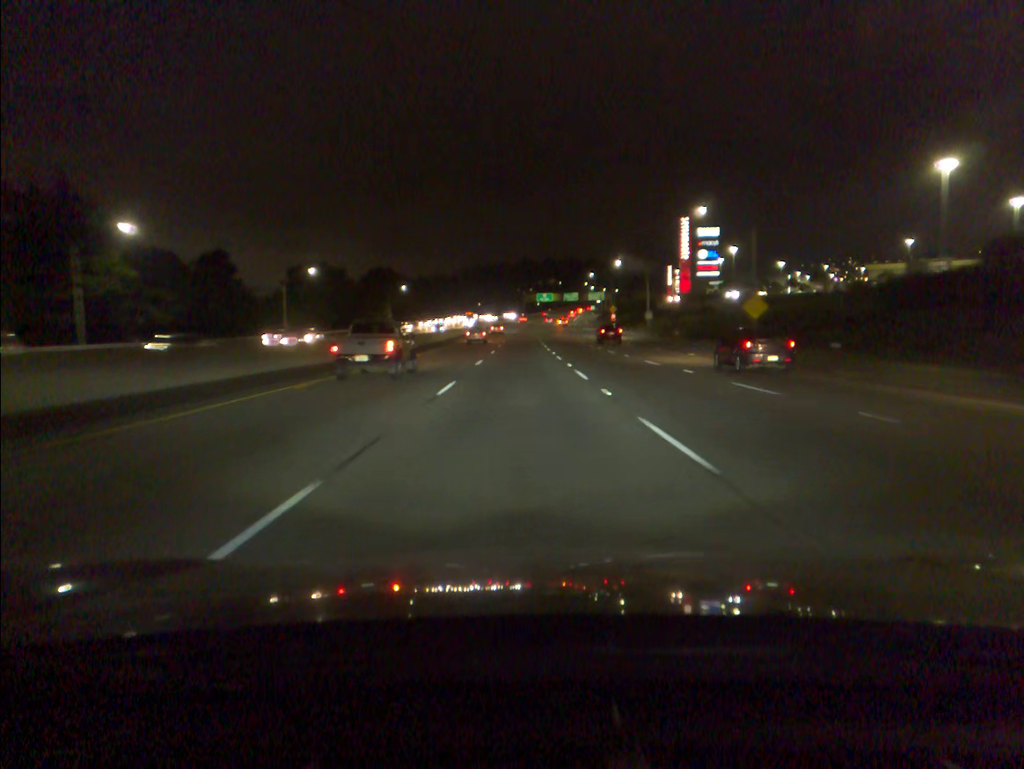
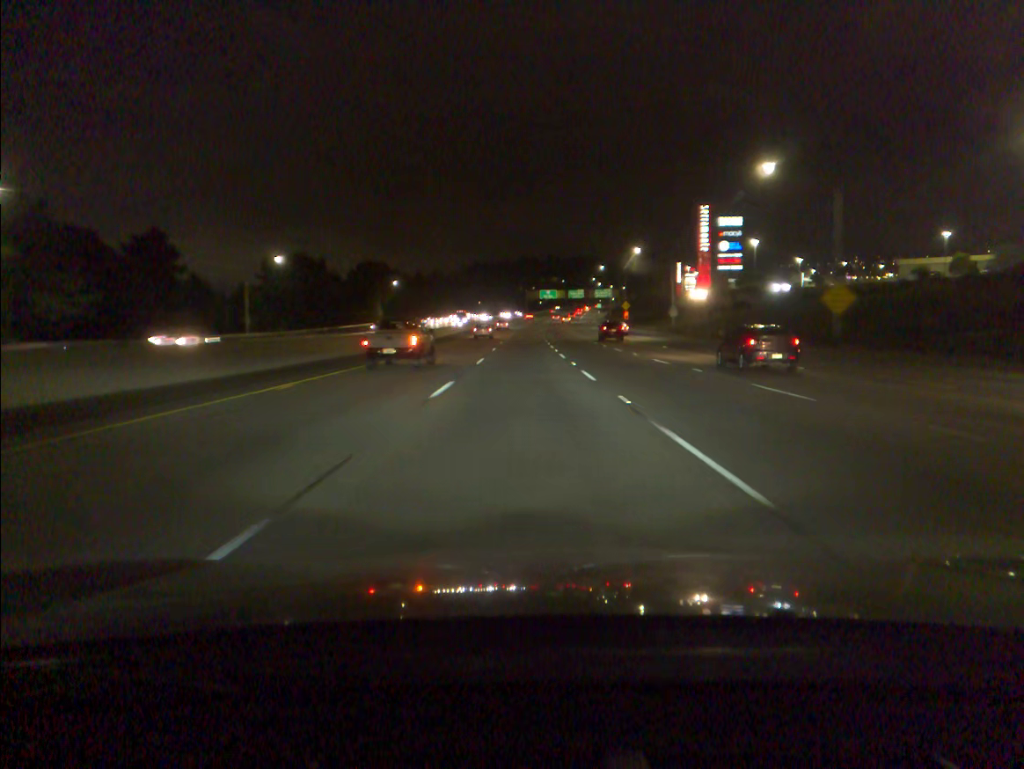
(0.0, +16.2) m; 0°
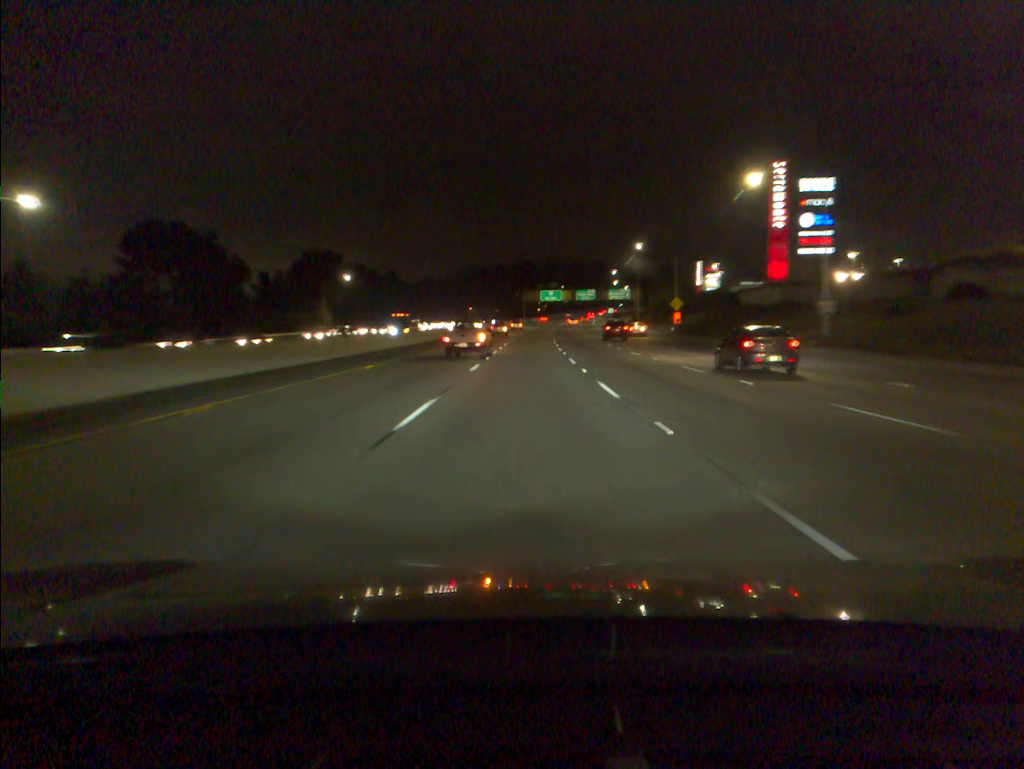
(+0.1, +48.6) m; 0°
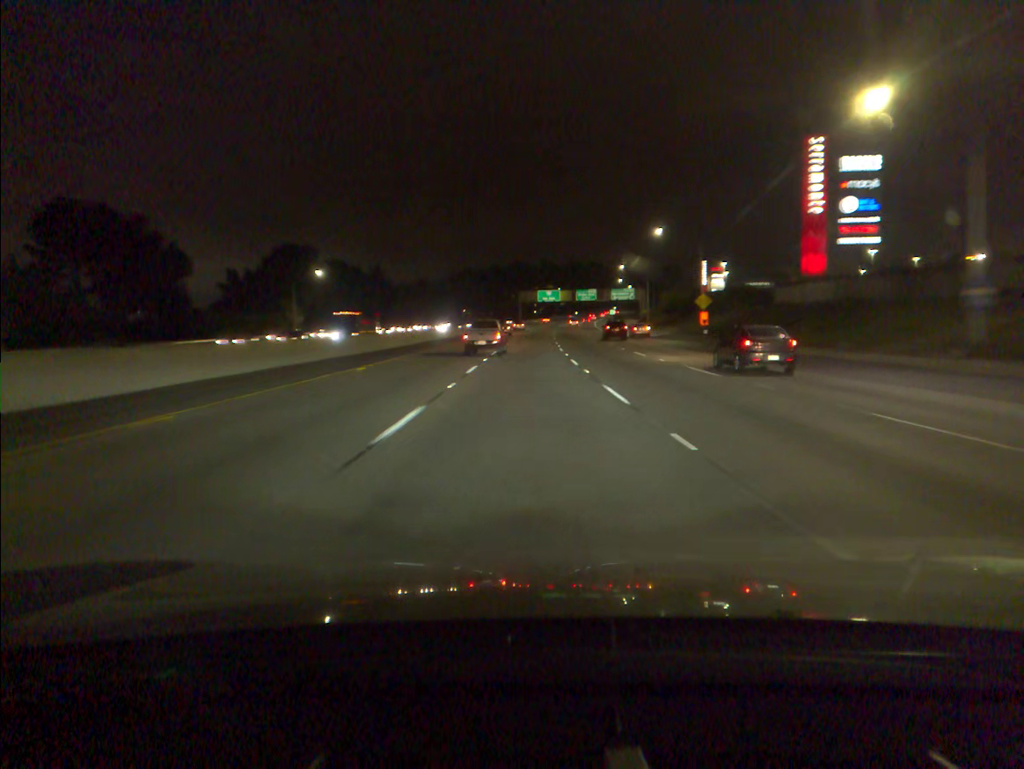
(0.0, +16.2) m; 0°
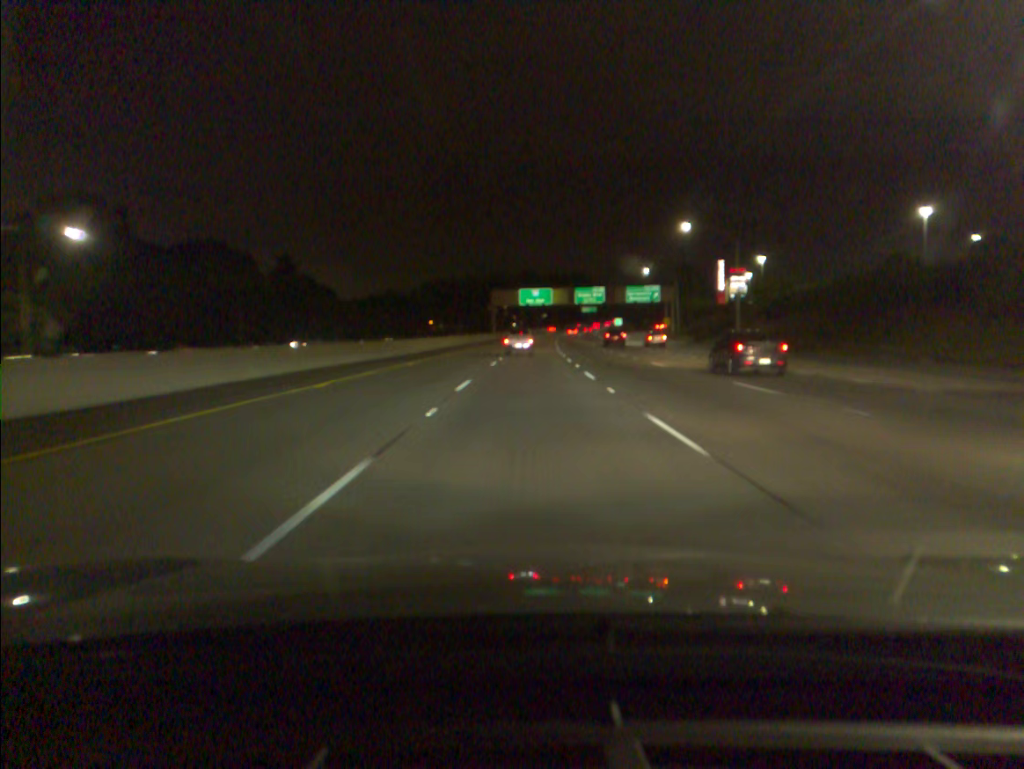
(+0.8, +64.1) m; +2°
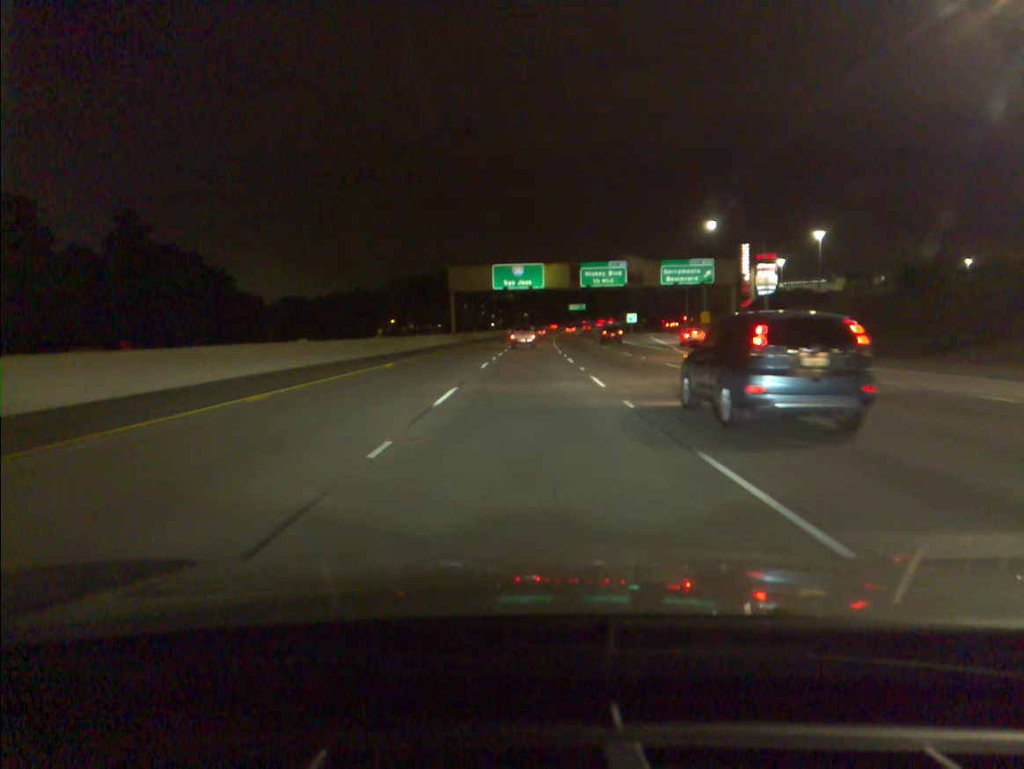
(+0.6, +48.1) m; +1°
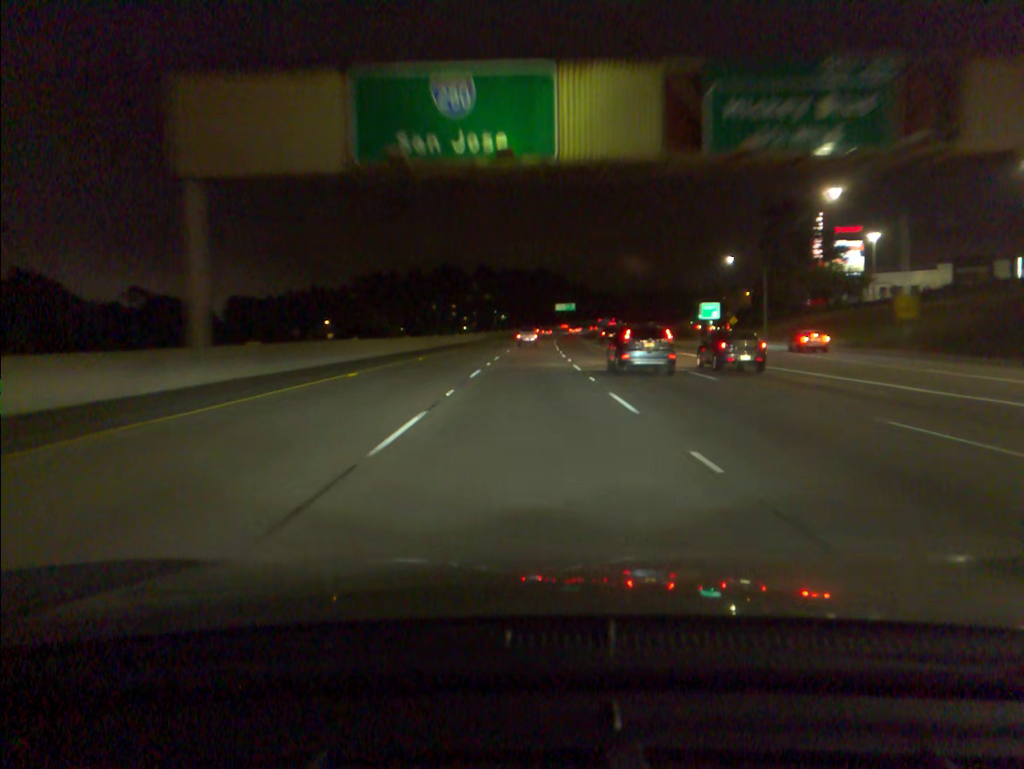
(+0.8, +64.2) m; +2°
